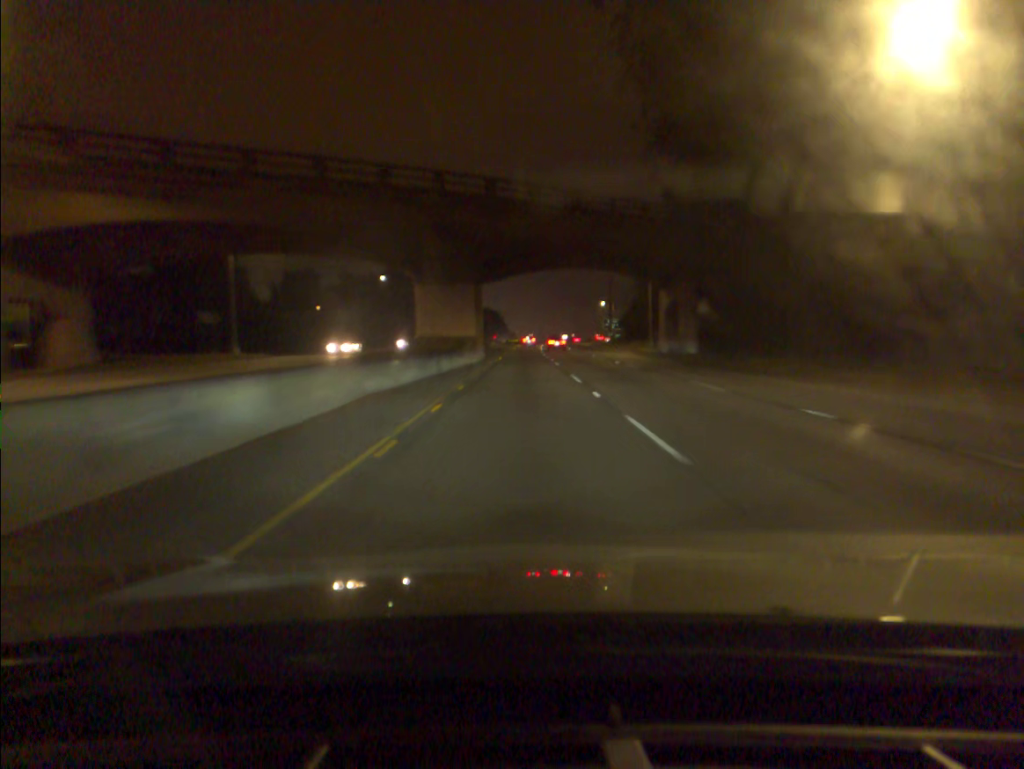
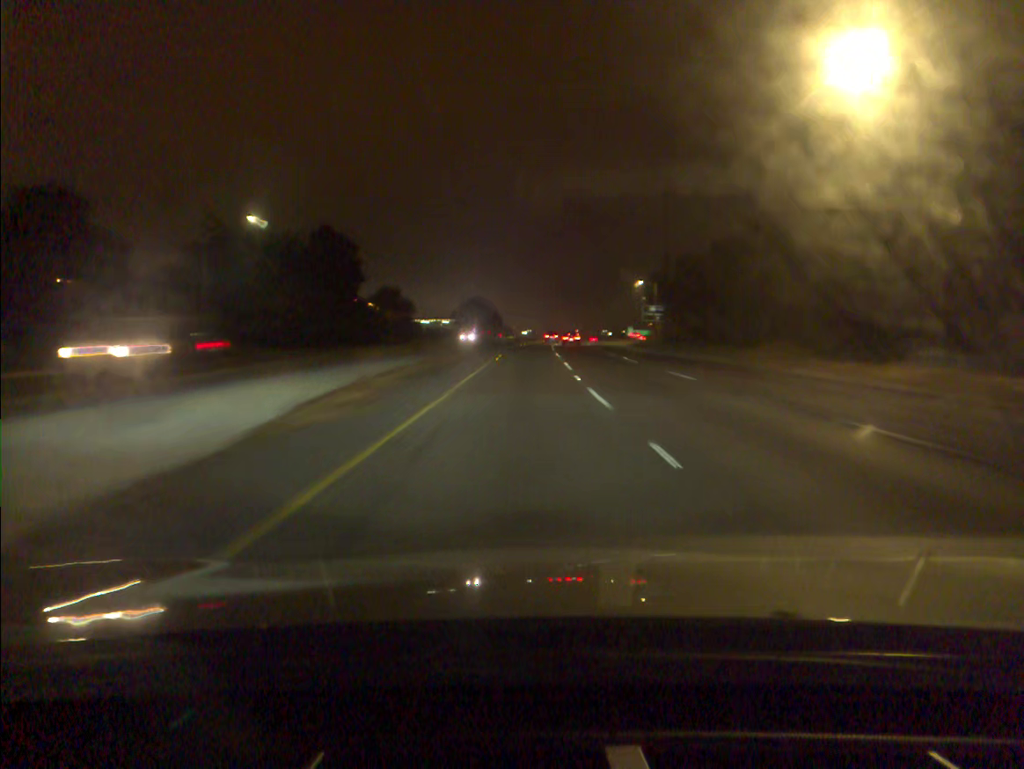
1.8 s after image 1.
(+0.1, +53.6) m; 0°
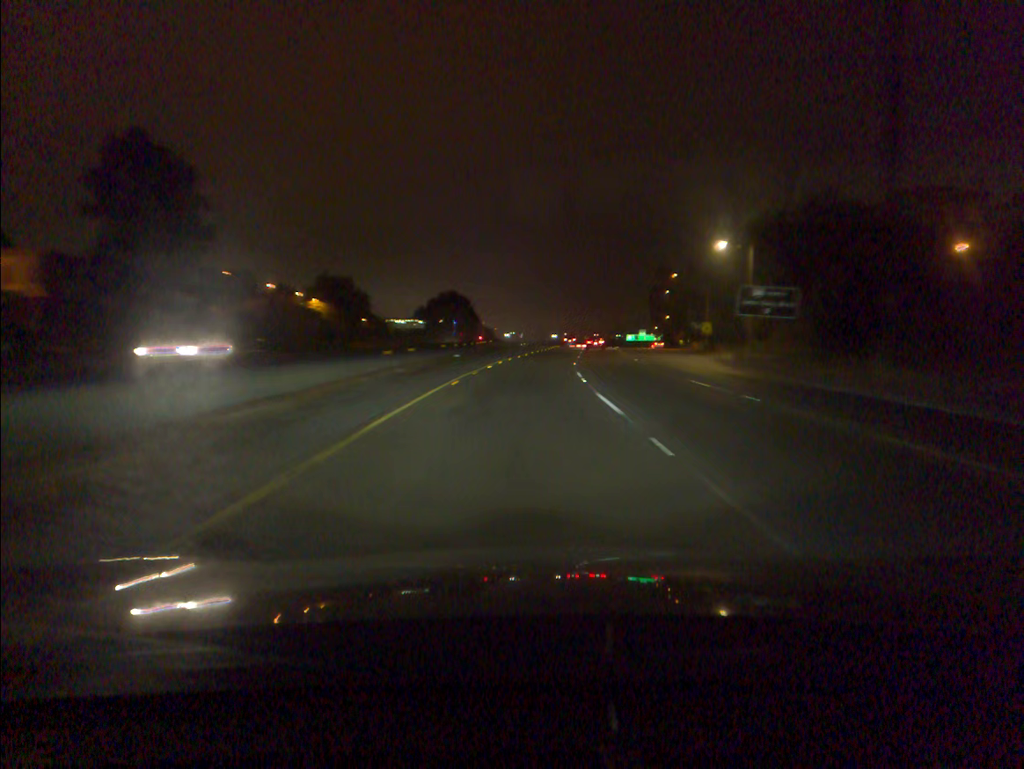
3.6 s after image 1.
(+0.3, +54.0) m; +1°
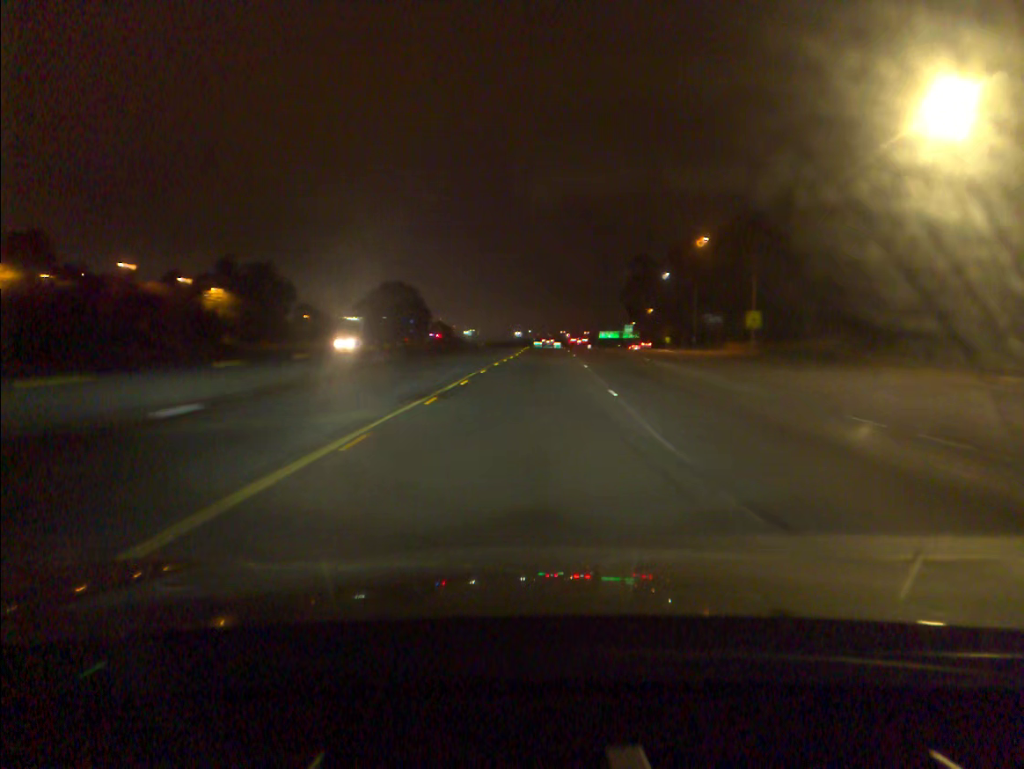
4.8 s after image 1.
(+0.8, +36.3) m; +3°
